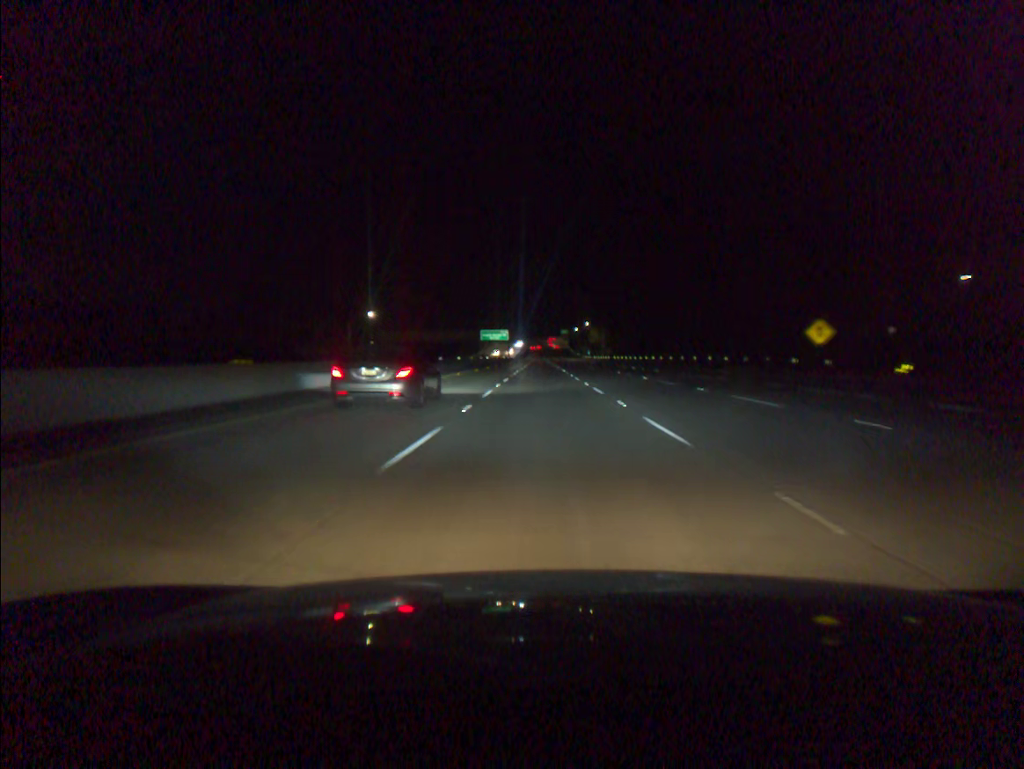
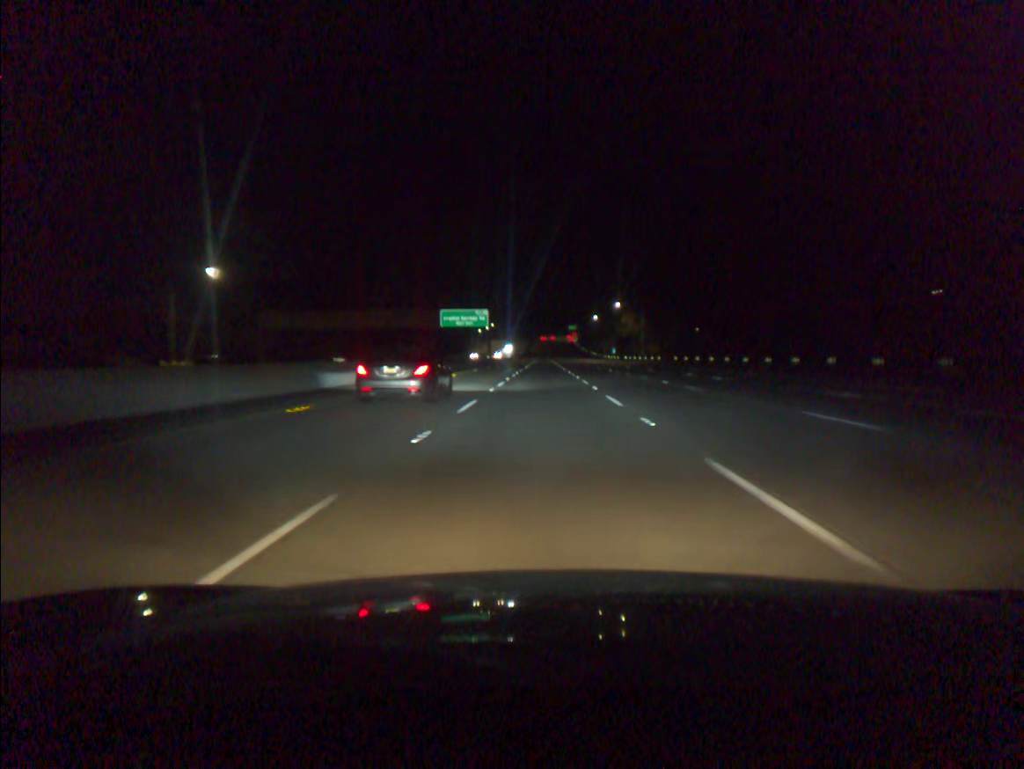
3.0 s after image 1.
(0.0, +91.5) m; 0°
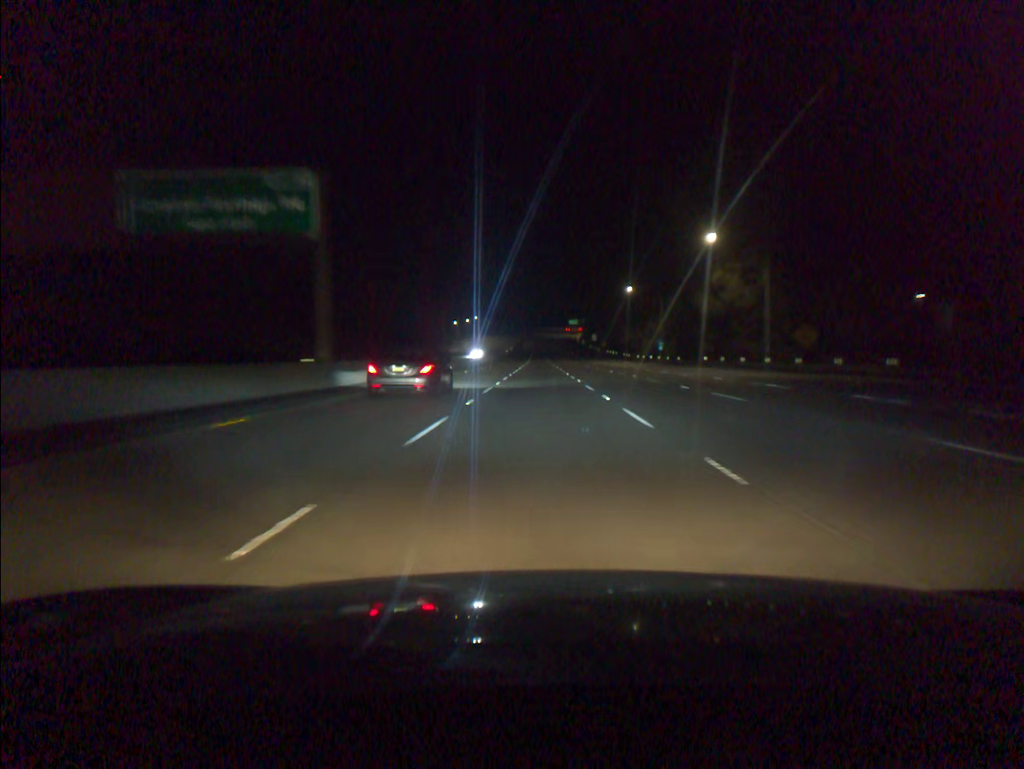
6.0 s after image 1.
(+0.3, +91.4) m; 0°
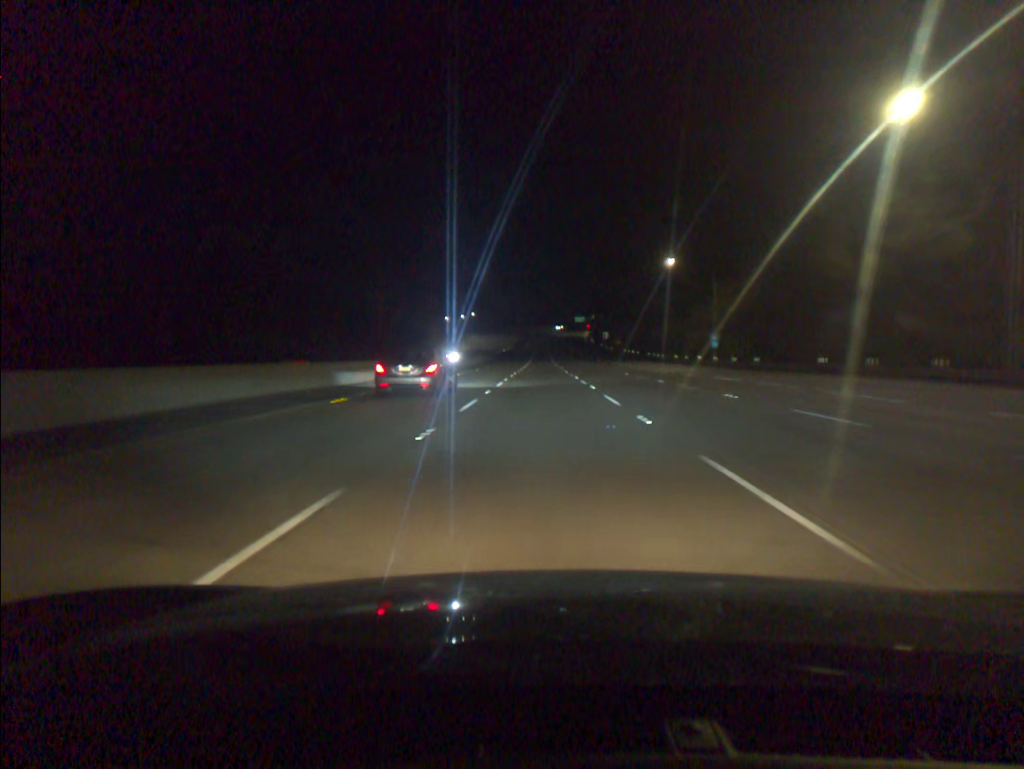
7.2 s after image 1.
(-0.1, +36.6) m; 0°
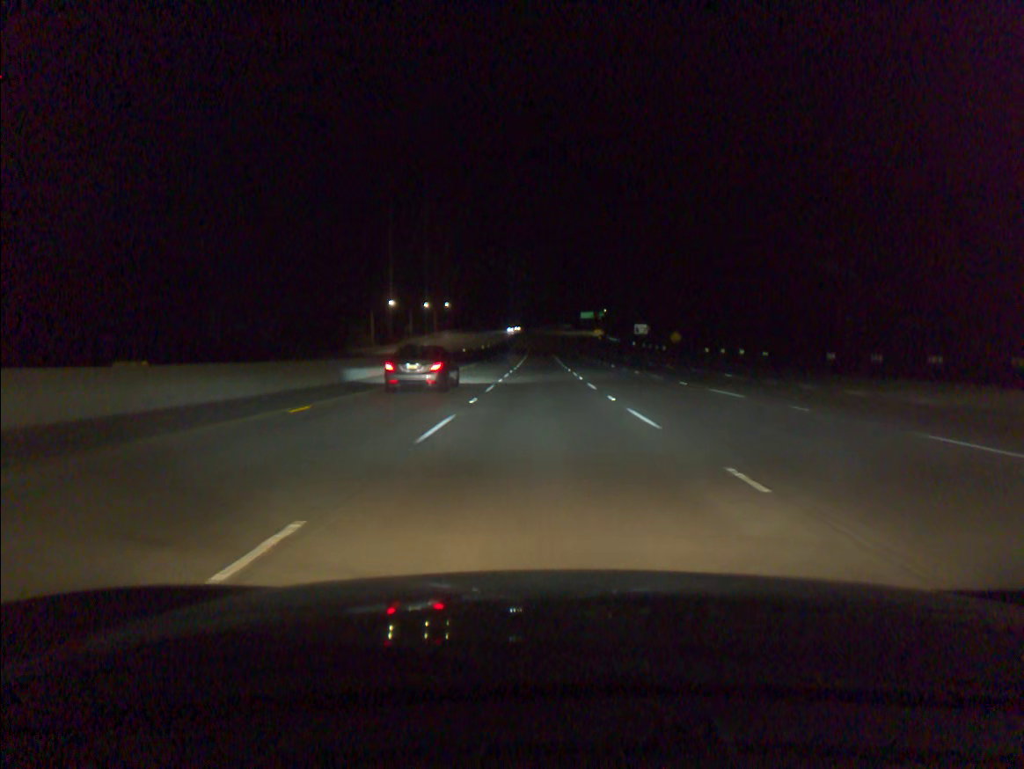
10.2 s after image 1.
(0.0, +91.4) m; 0°
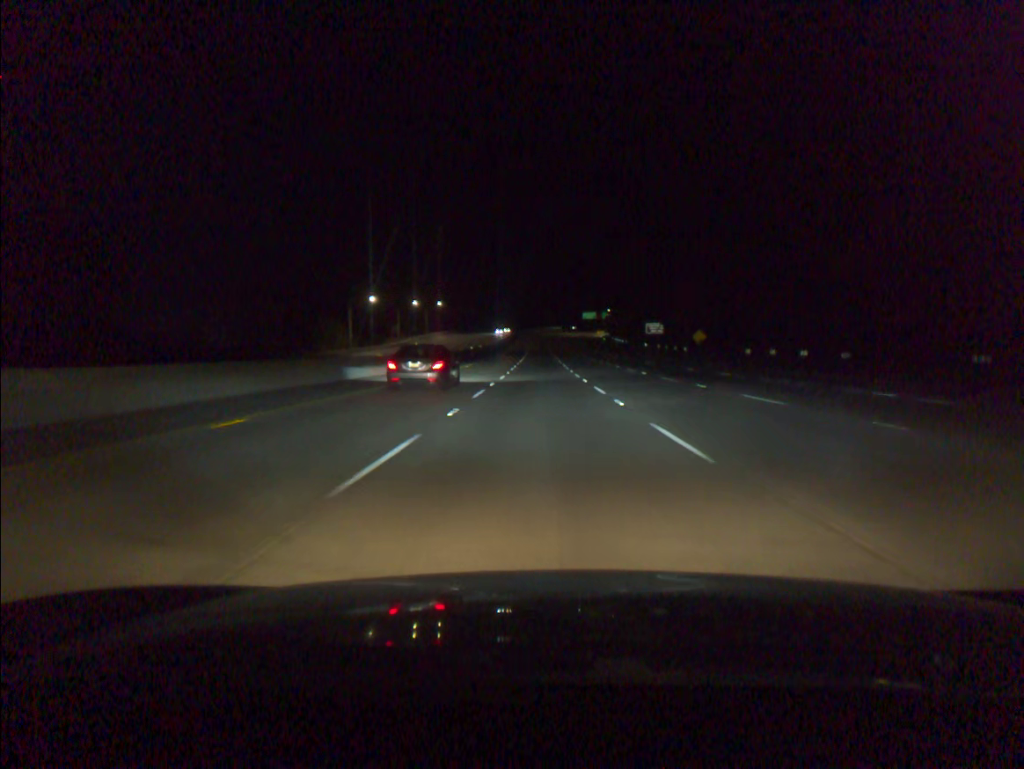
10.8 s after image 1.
(0.0, +18.3) m; 0°
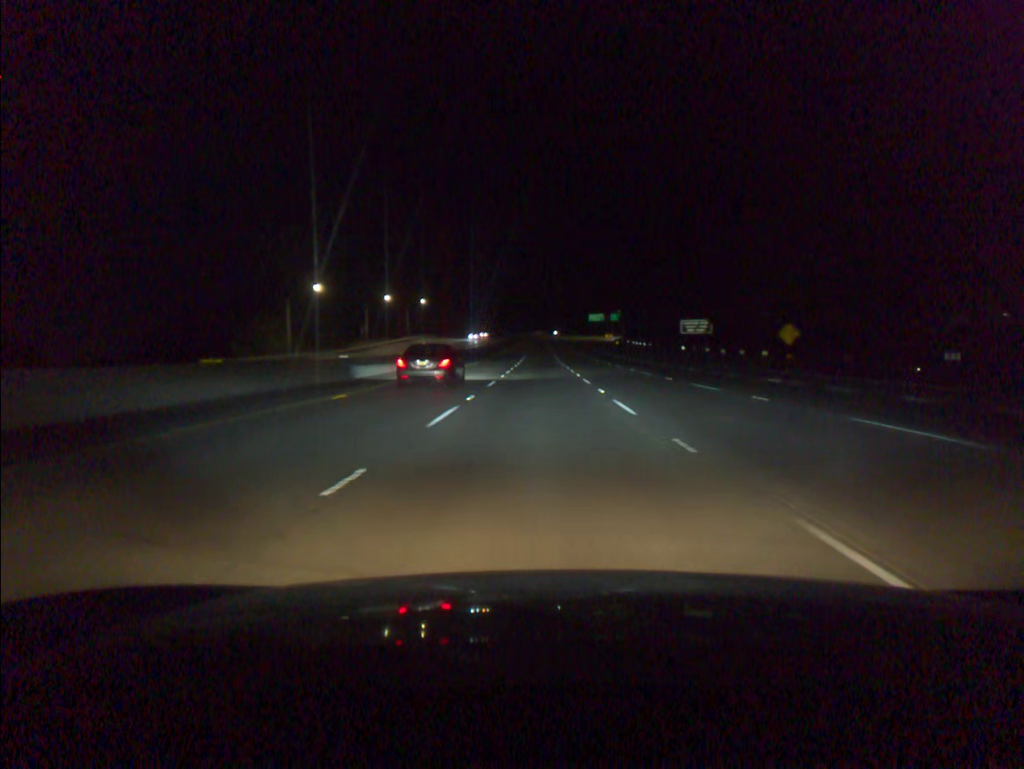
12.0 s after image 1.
(0.0, +36.5) m; 0°
